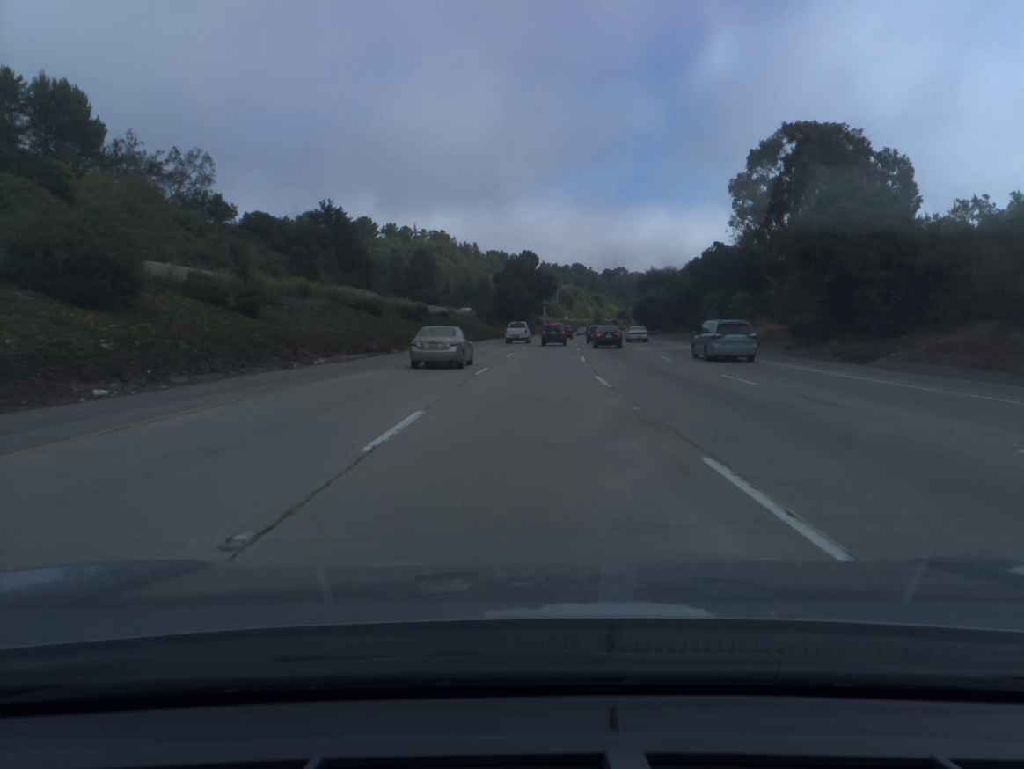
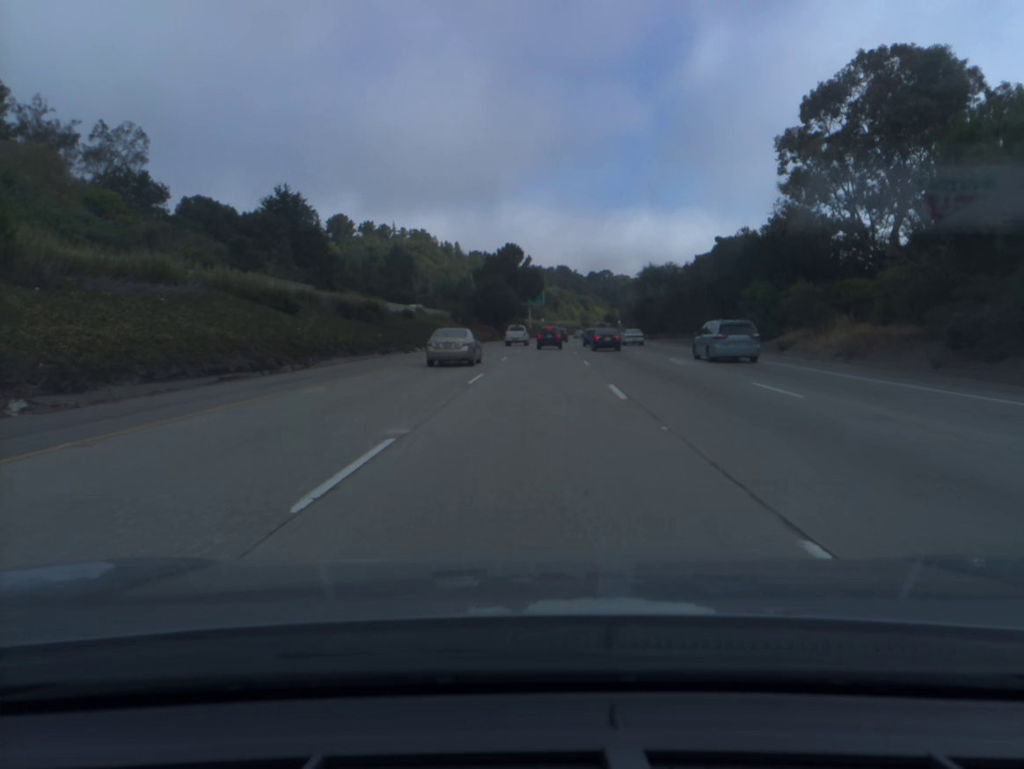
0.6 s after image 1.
(+0.2, +17.9) m; +1°
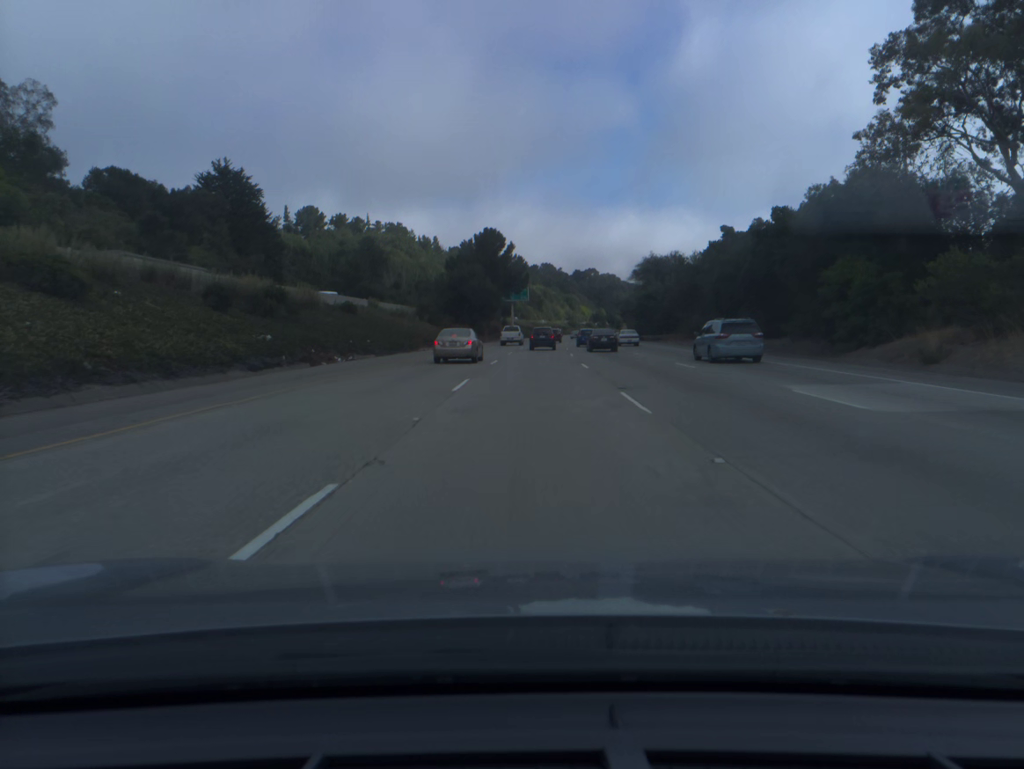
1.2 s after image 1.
(+0.2, +17.8) m; +1°
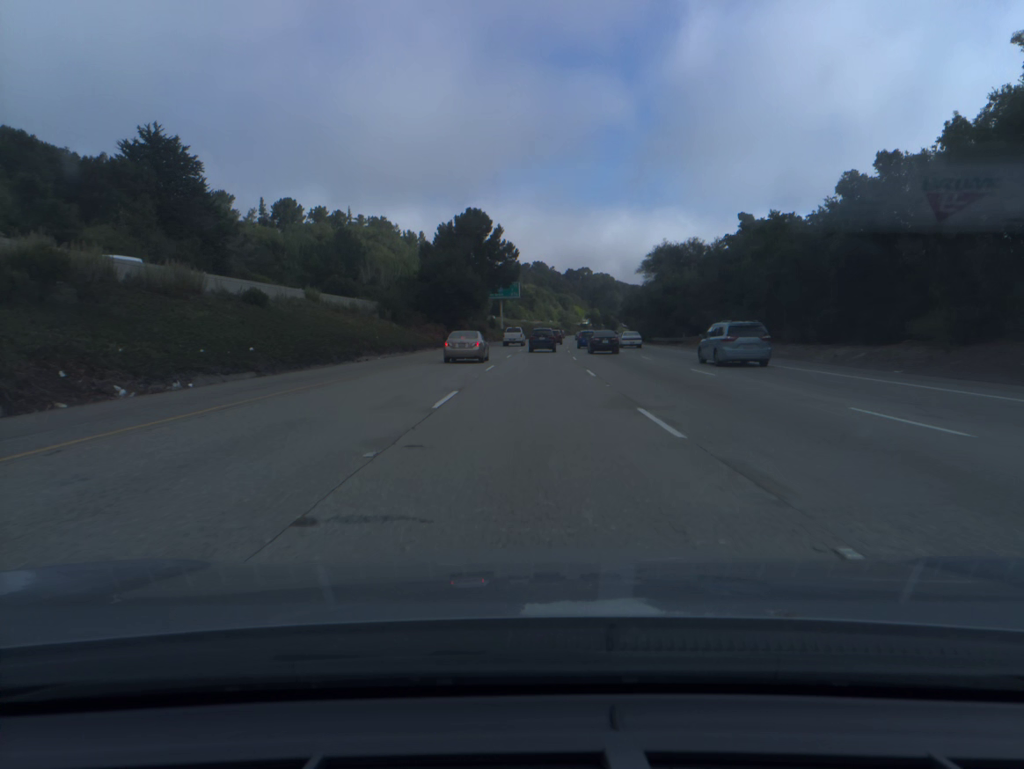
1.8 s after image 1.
(+0.1, +17.6) m; +1°
